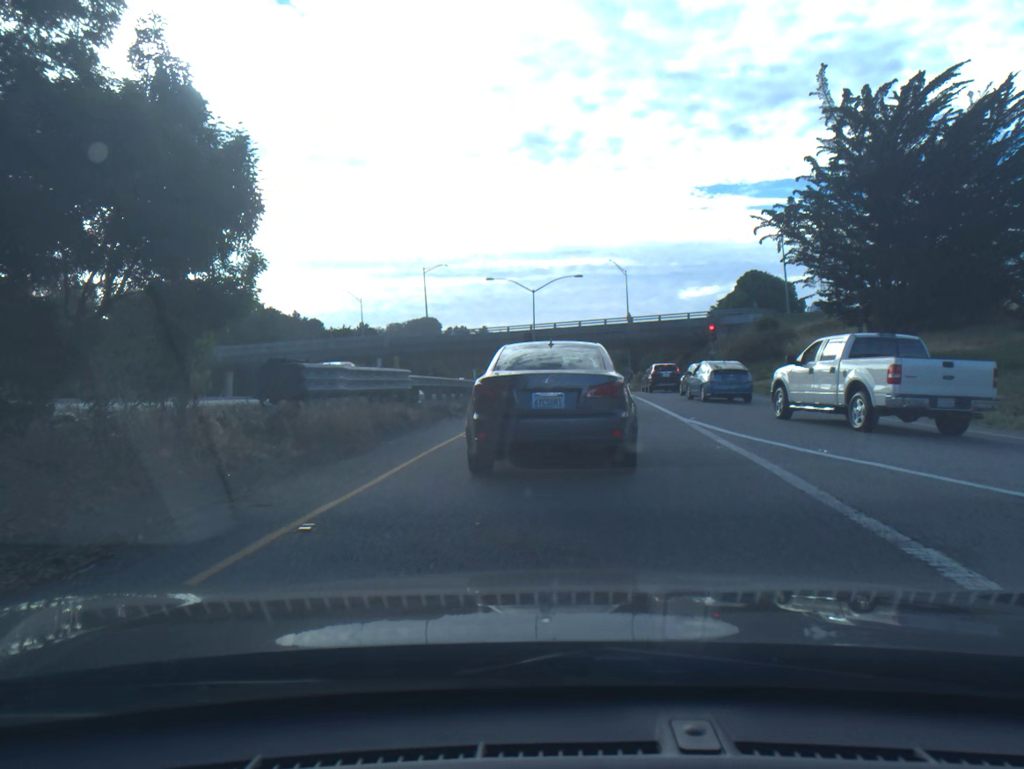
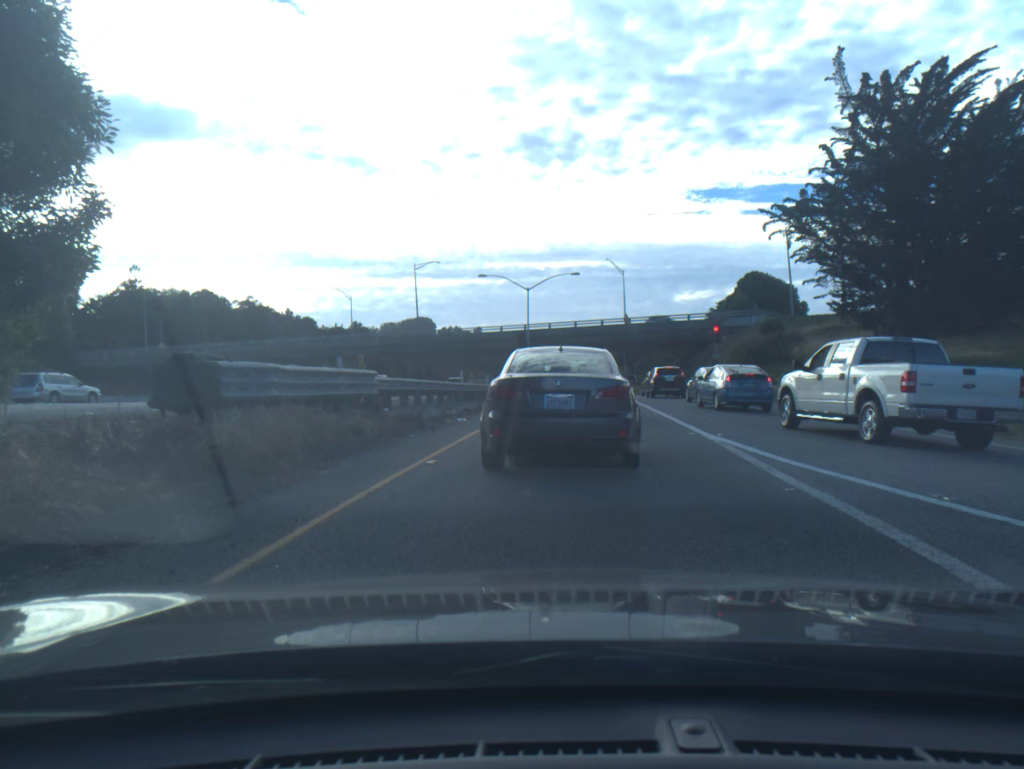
(0.0, +3.3) m; +1°
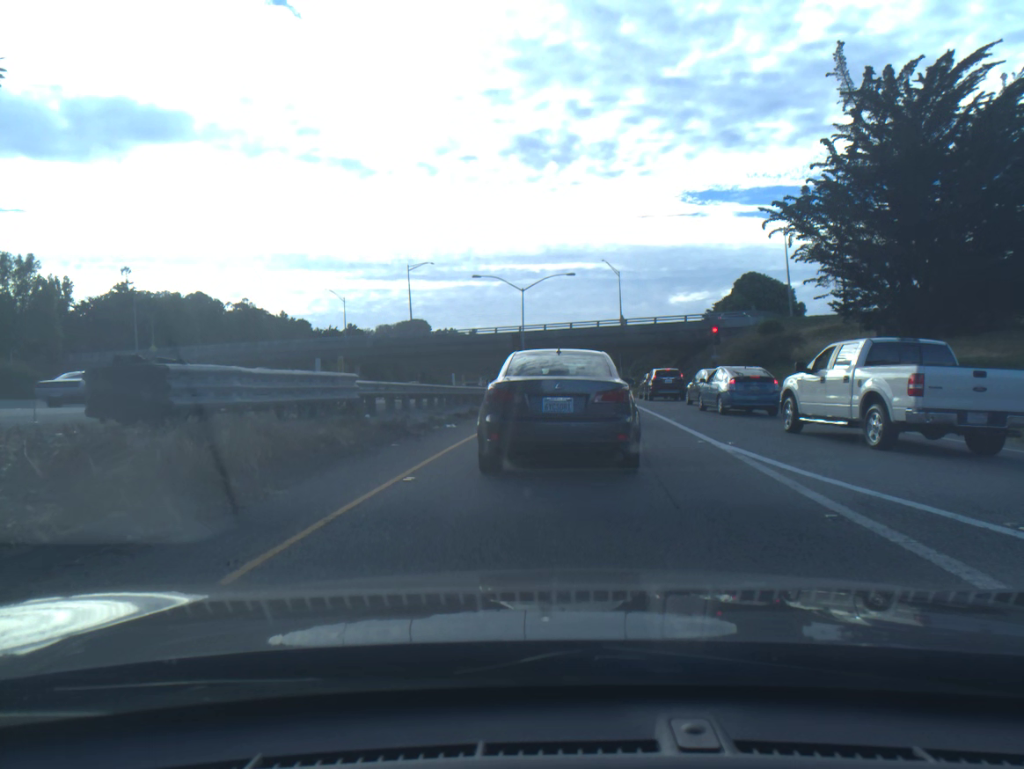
(0.0, +1.2) m; +1°
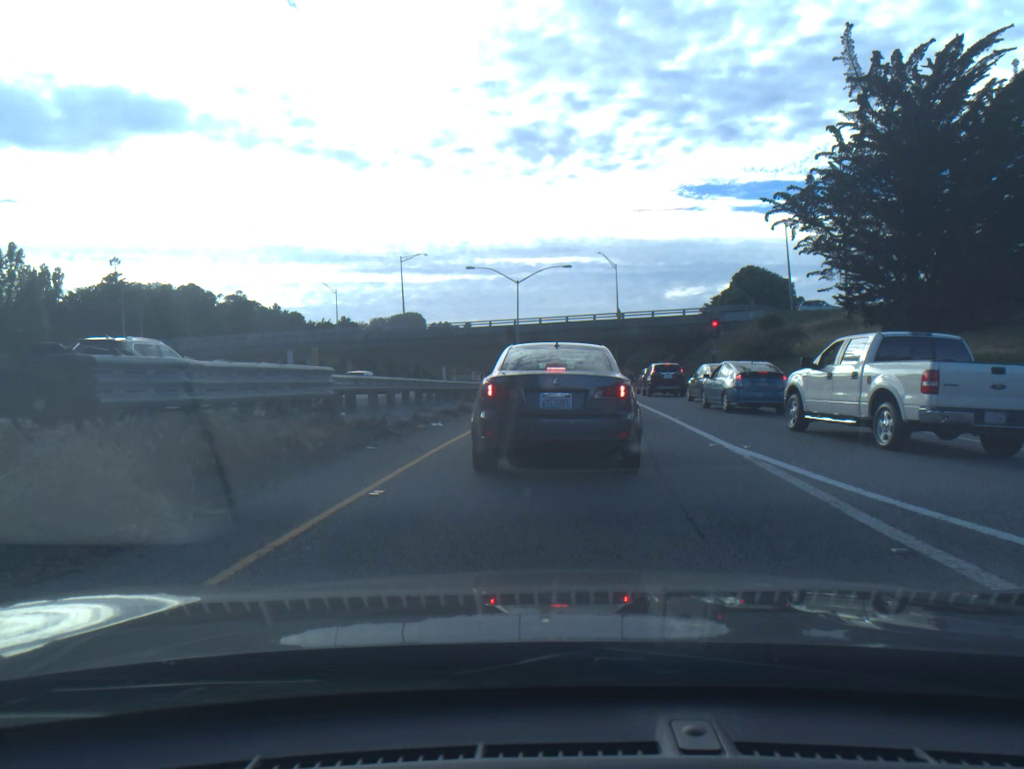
(0.0, +1.3) m; 0°
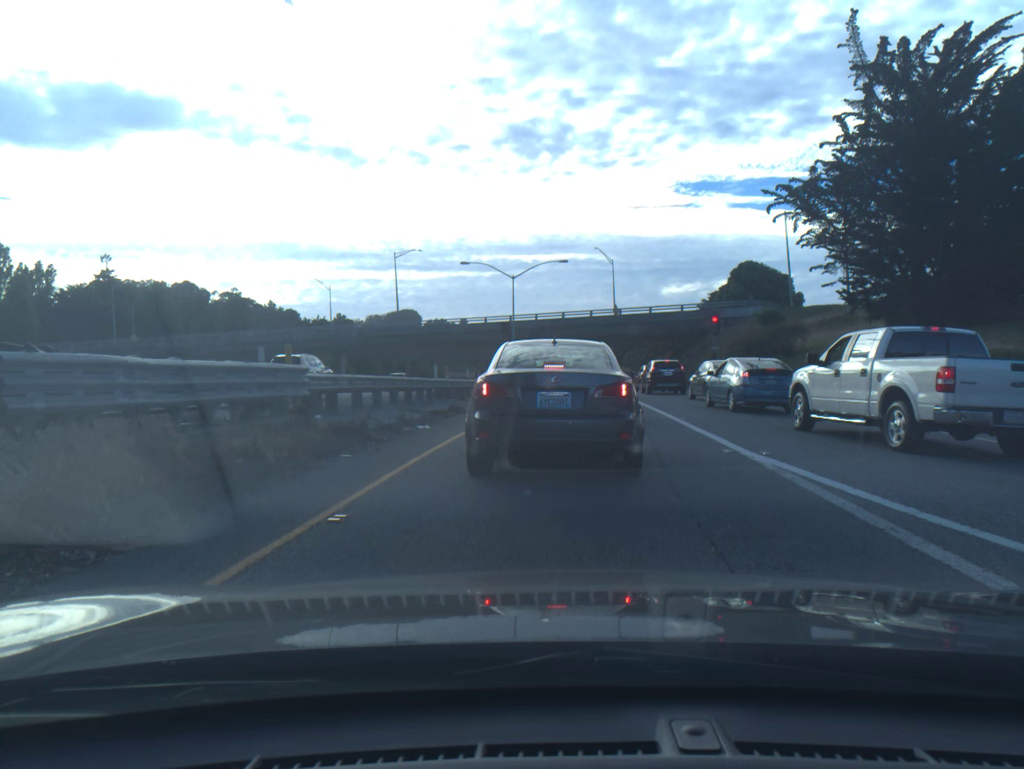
(0.0, +1.2) m; 0°
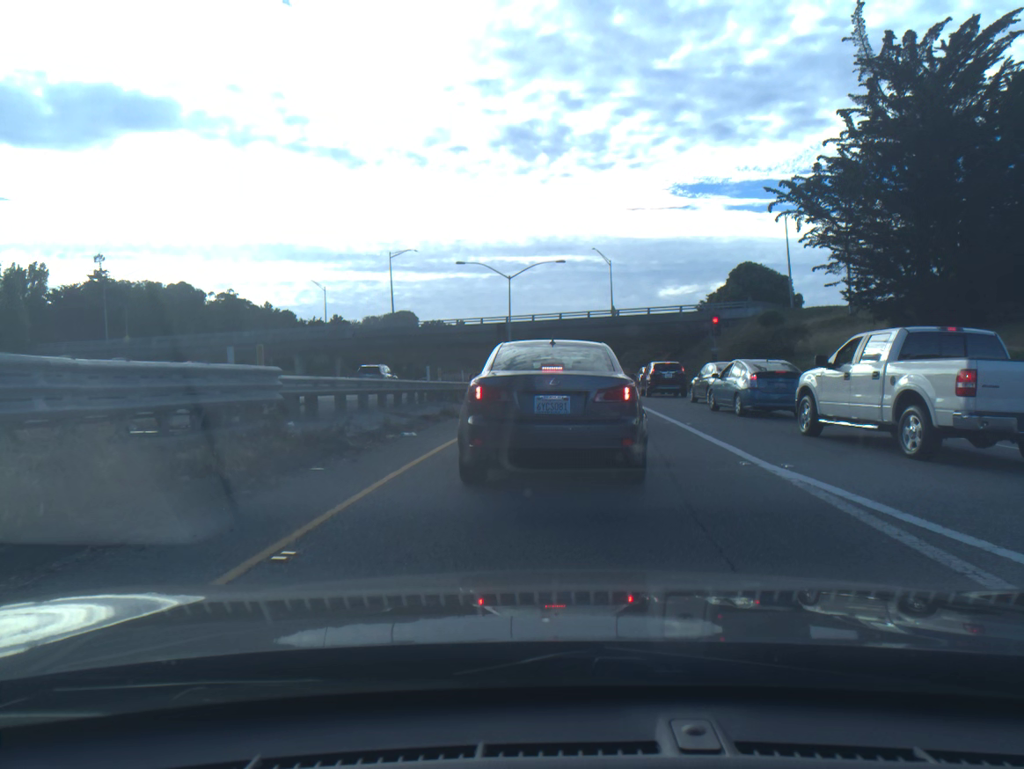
(0.0, +1.1) m; -1°
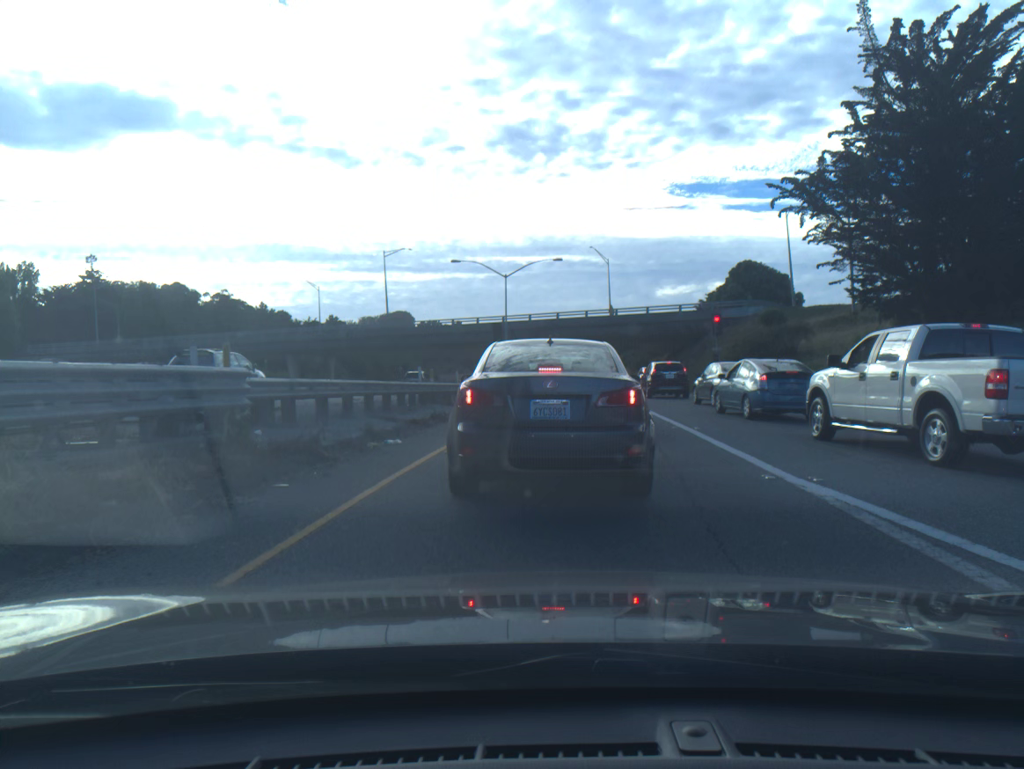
(0.0, +1.1) m; 0°
